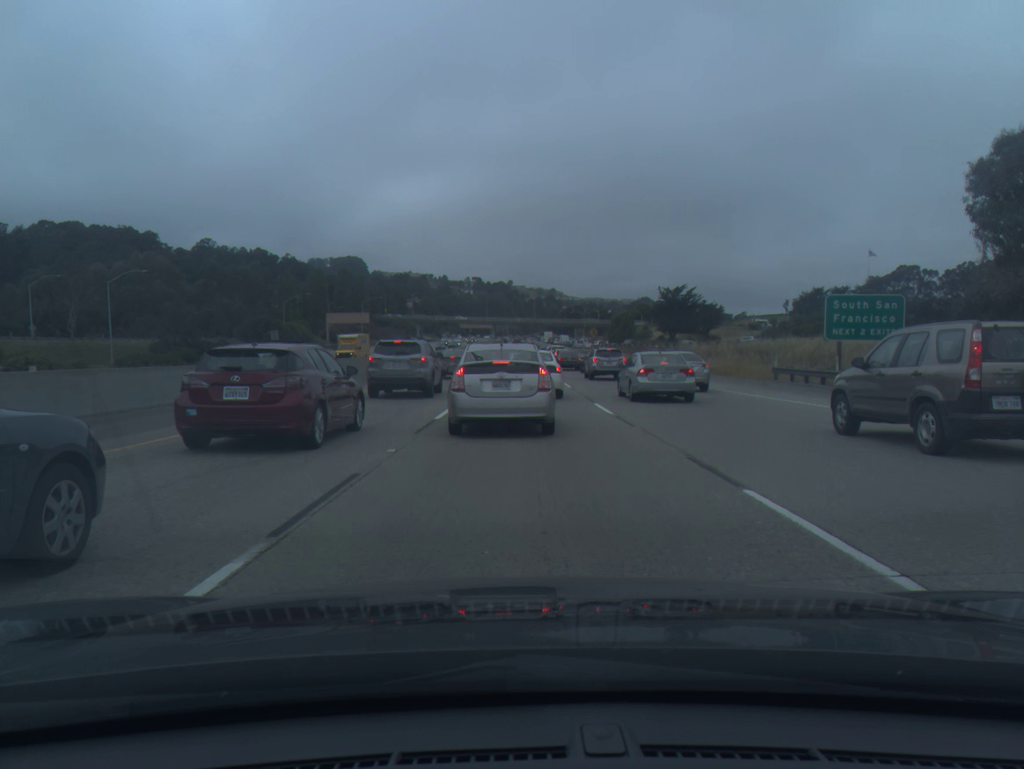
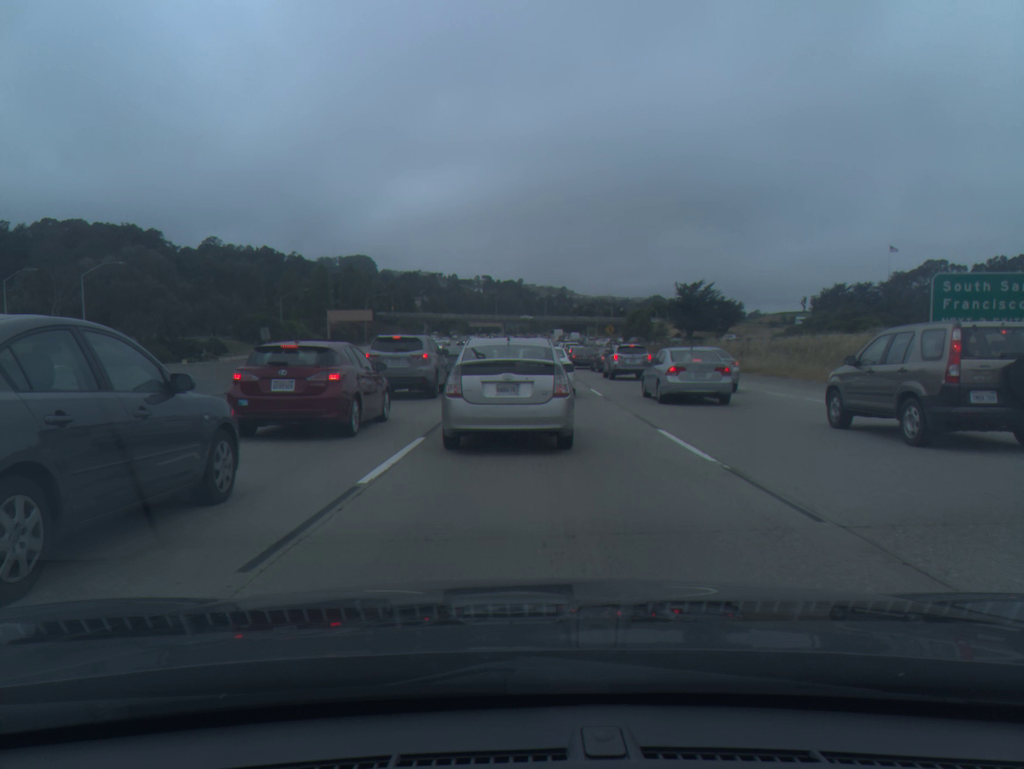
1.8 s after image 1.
(0.0, +8.4) m; 0°
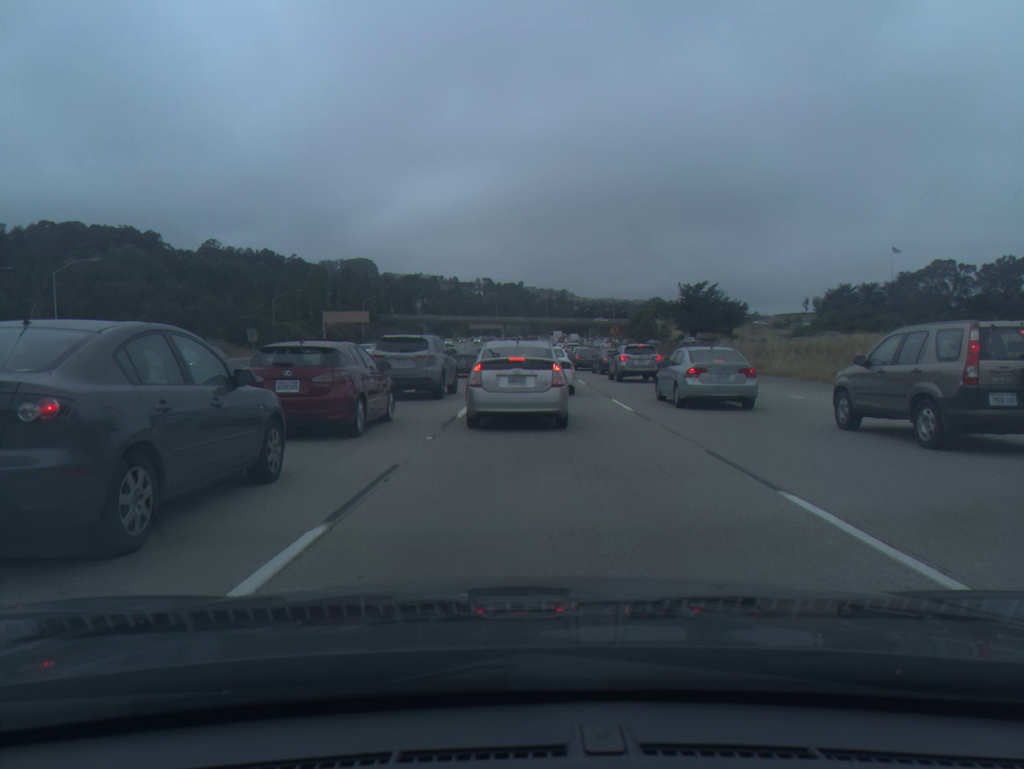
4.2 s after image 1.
(0.0, +6.1) m; +1°
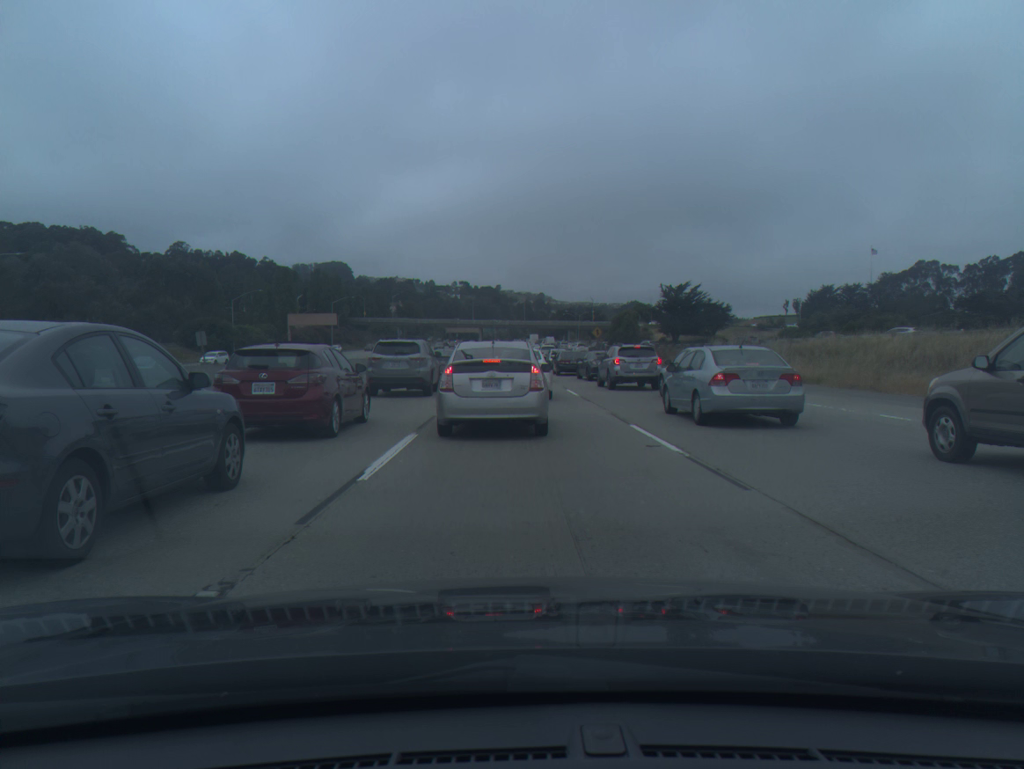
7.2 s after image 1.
(0.0, +7.4) m; +1°
